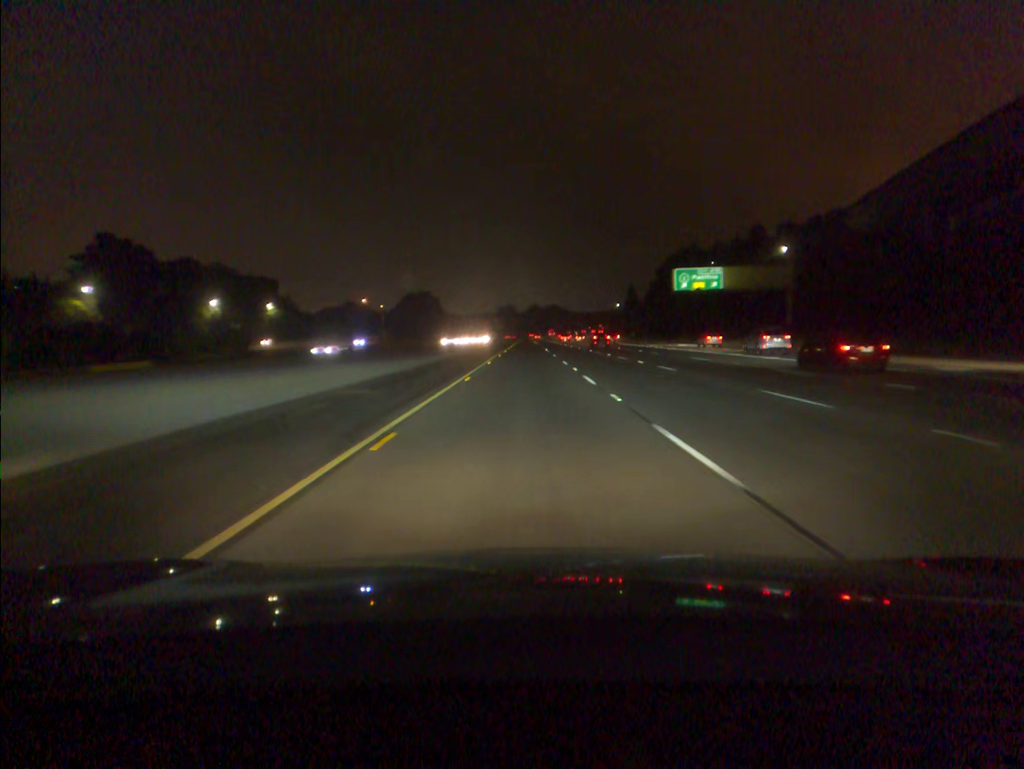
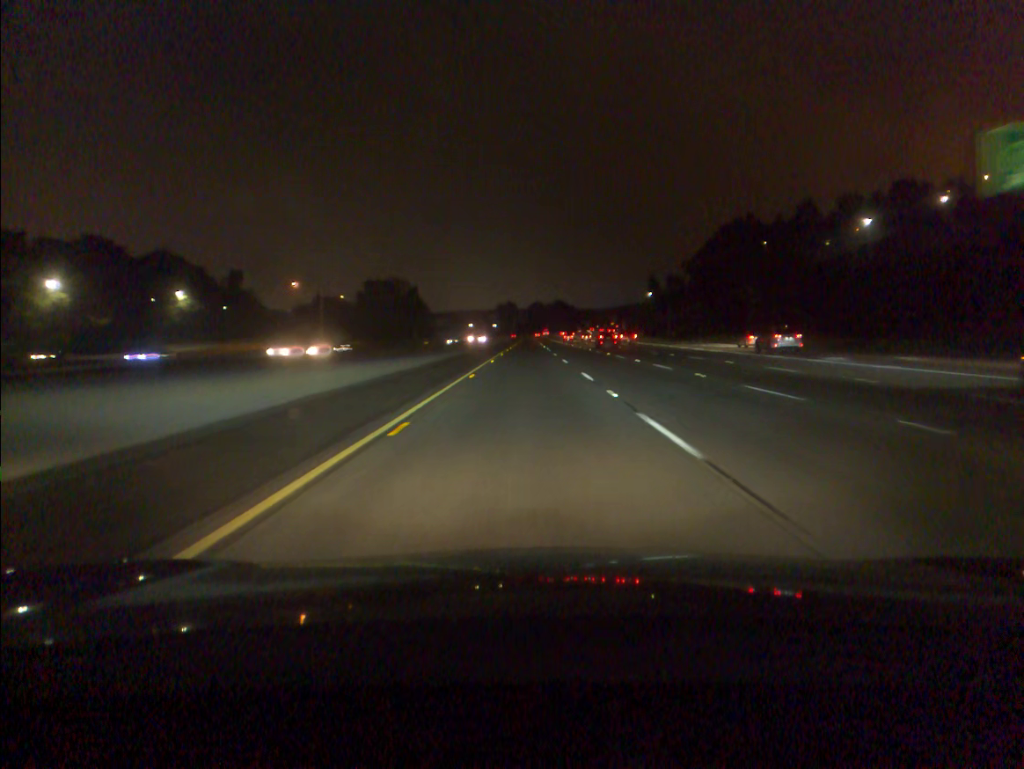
(-0.1, +57.0) m; 0°
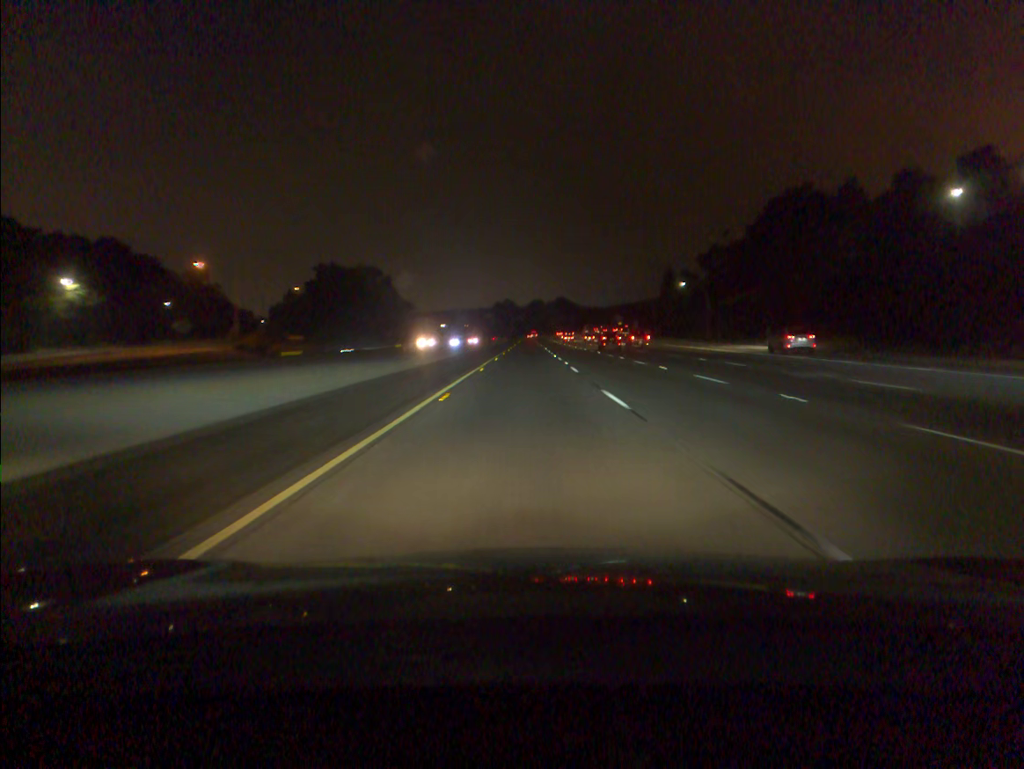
(0.0, +37.7) m; 0°
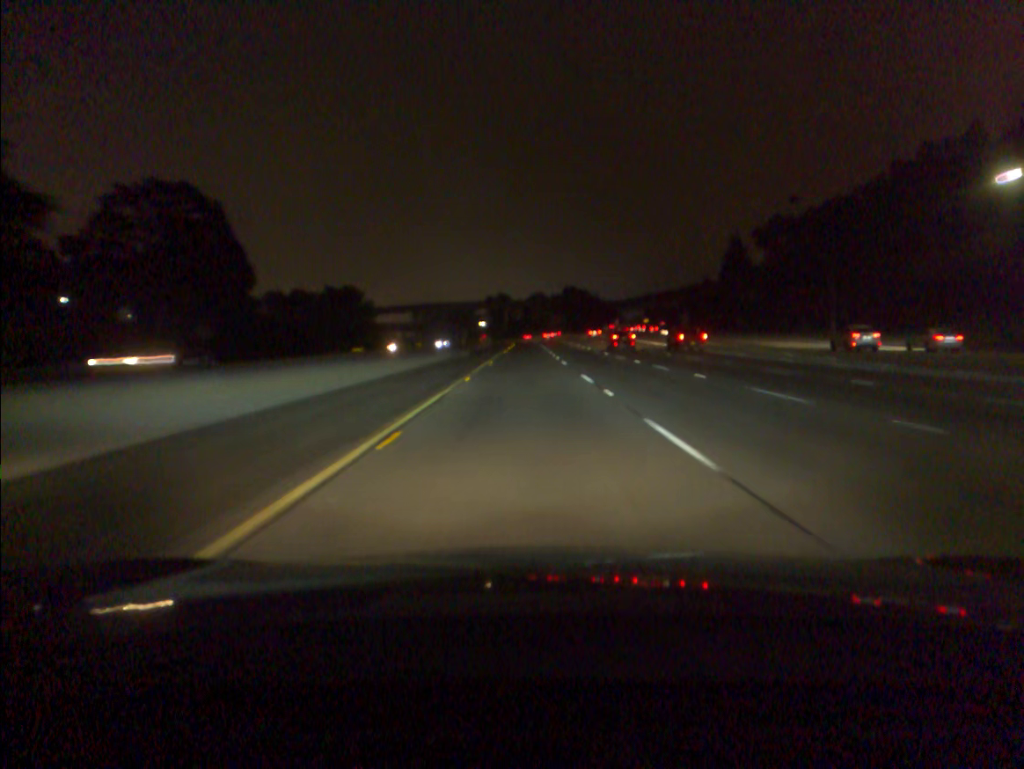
(+0.1, +94.4) m; 0°
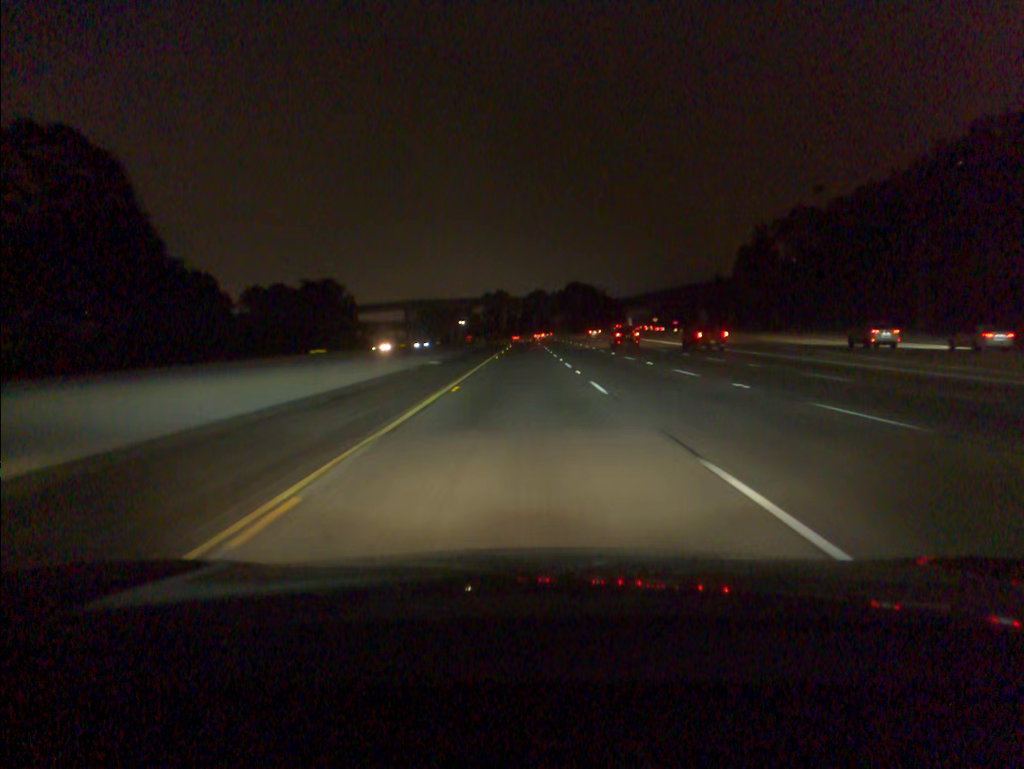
(0.0, +18.9) m; 0°
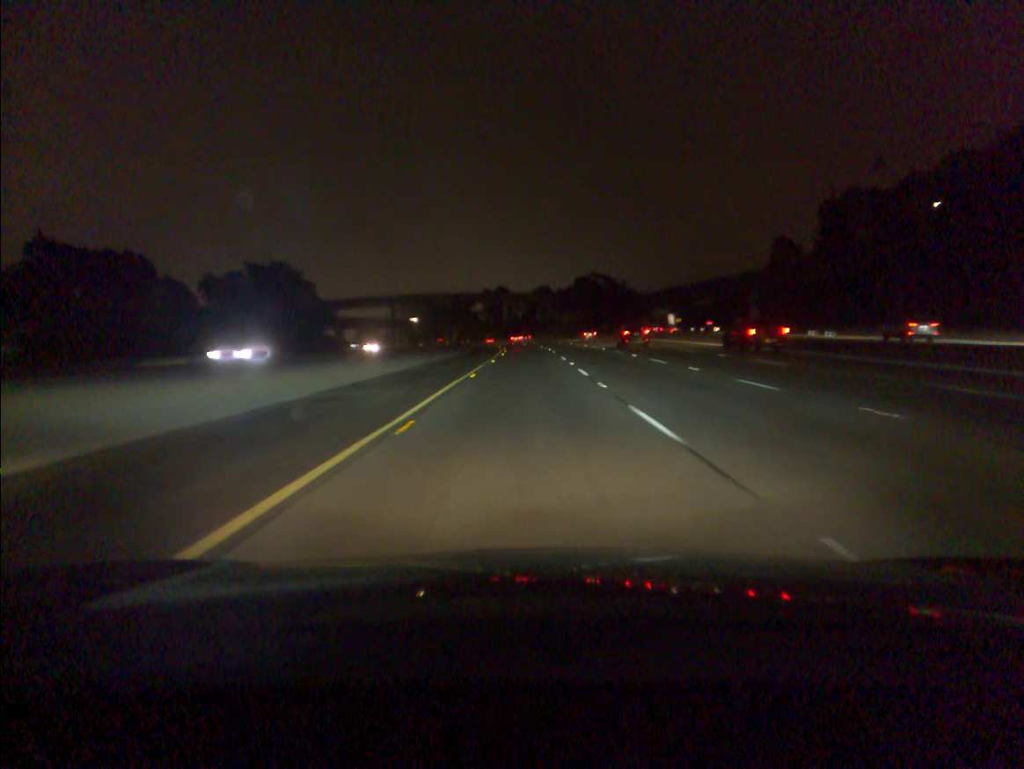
(-0.1, +37.8) m; 0°
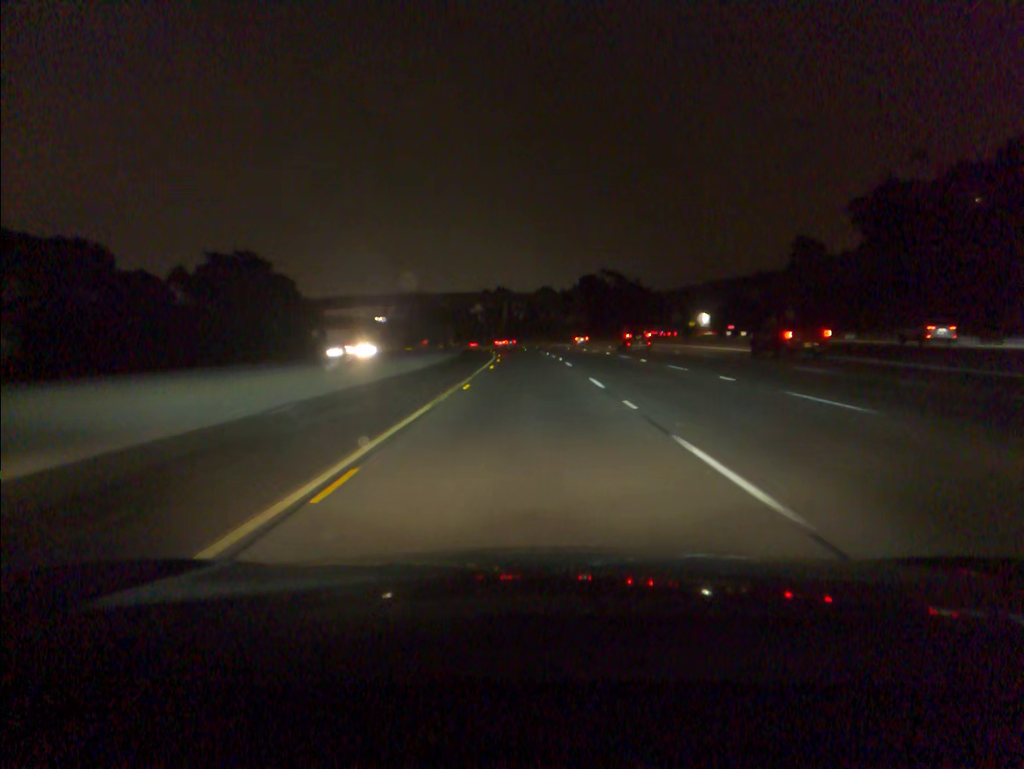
(0.0, +18.9) m; 0°
